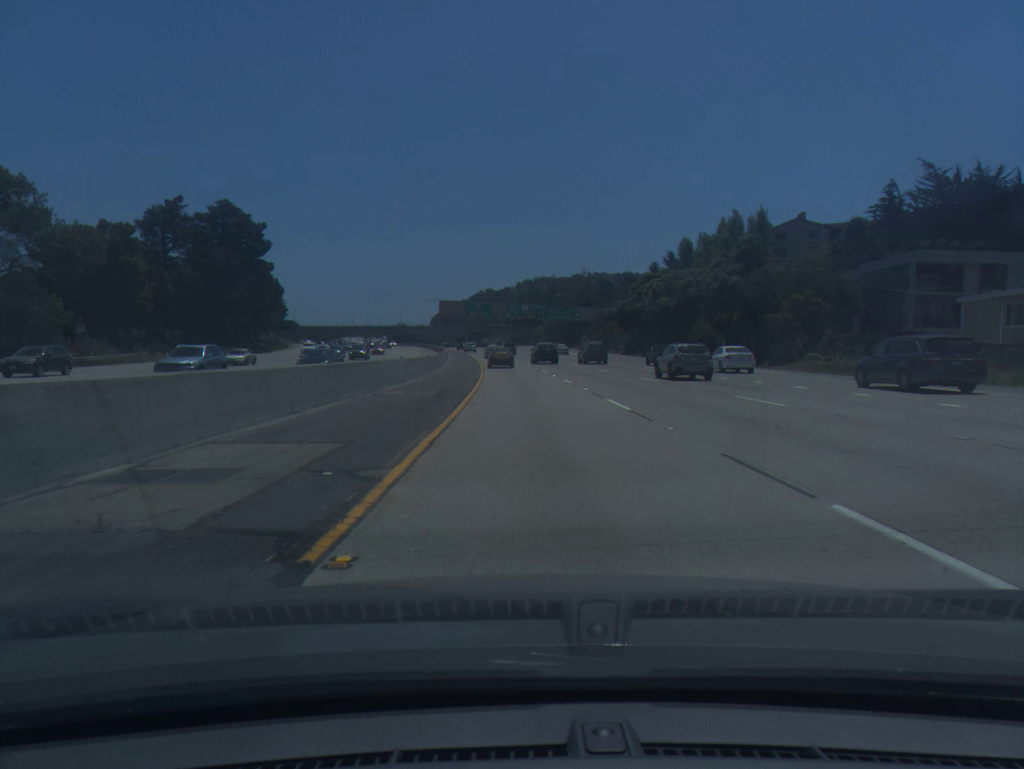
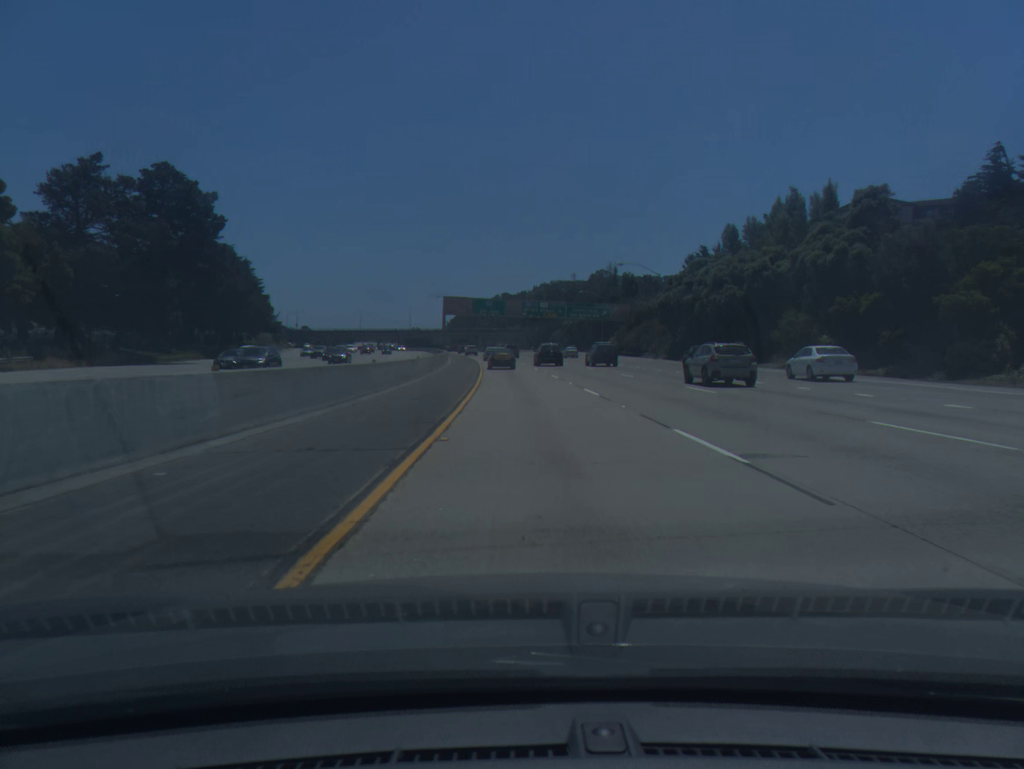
(-0.2, +22.5) m; -1°
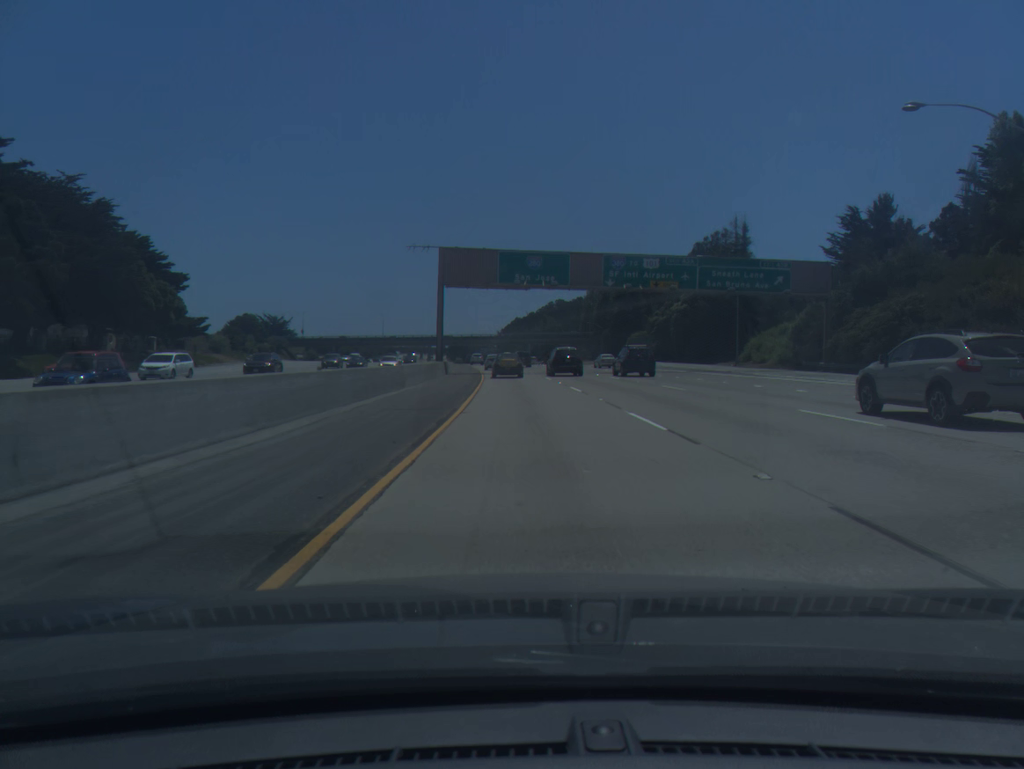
(-2.1, +66.8) m; -4°
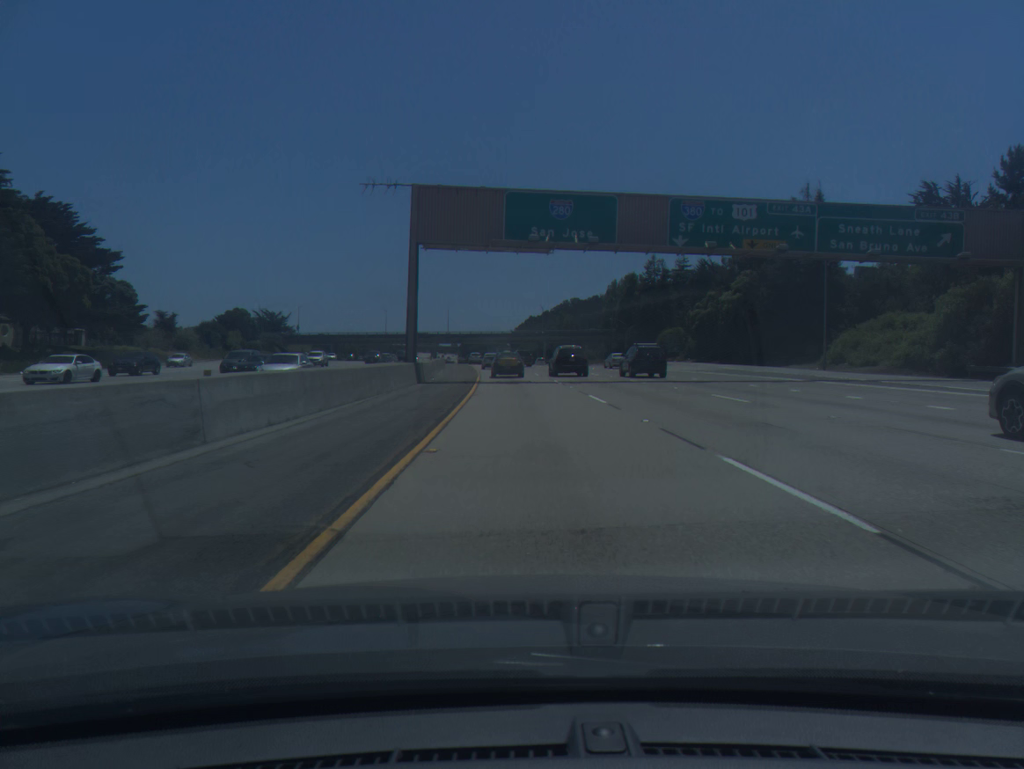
(-0.2, +22.0) m; -1°
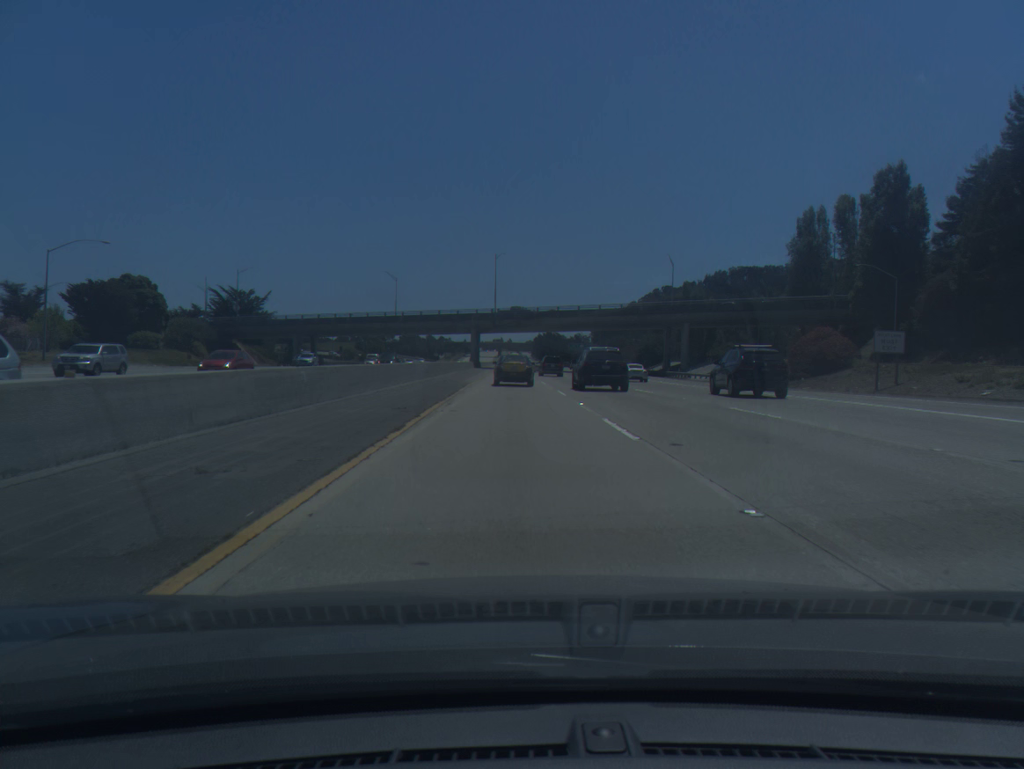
(-5.1, +106.2) m; -6°
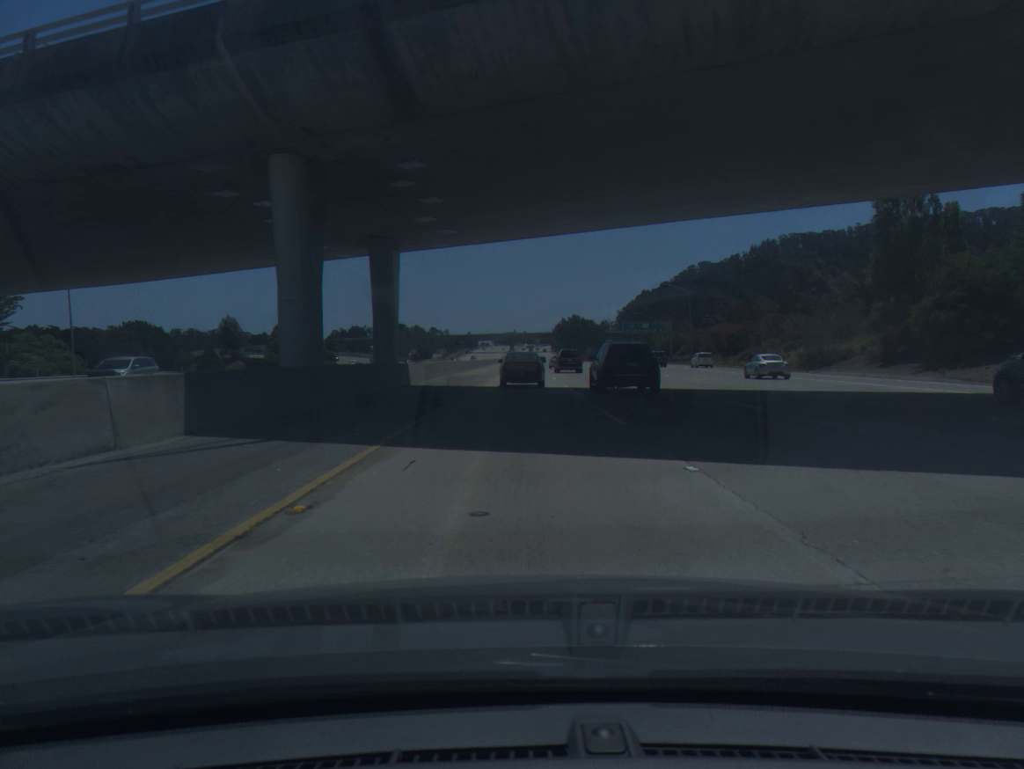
(-1.3, +101.8) m; -1°
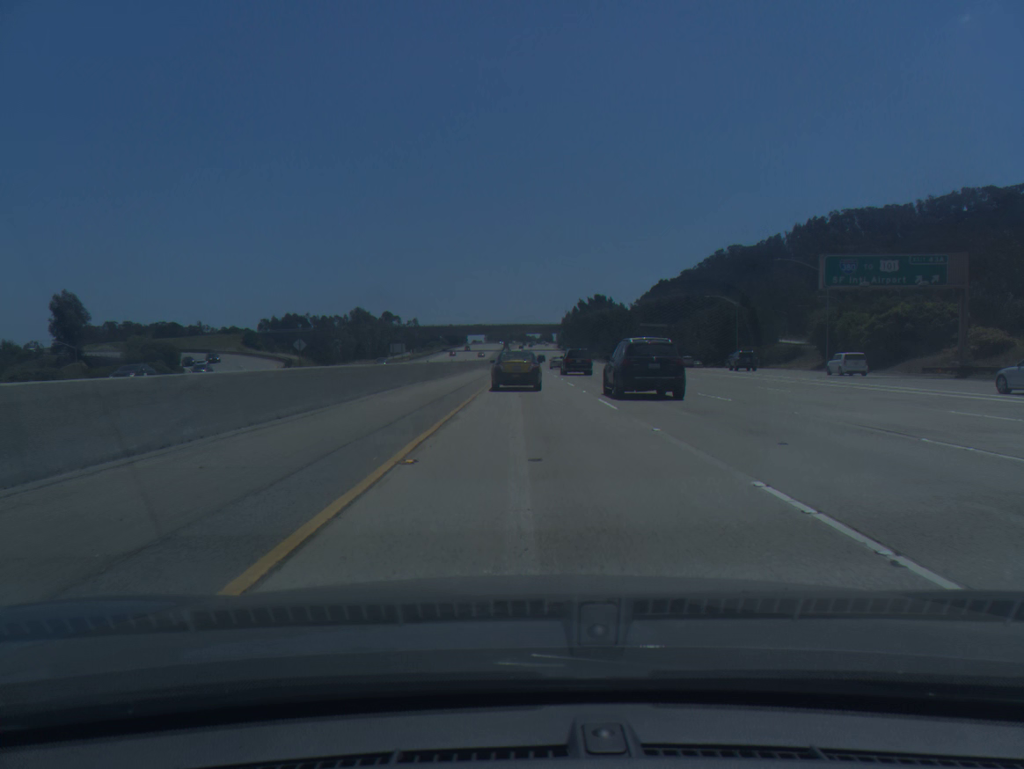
(-0.2, +99.5) m; 0°
